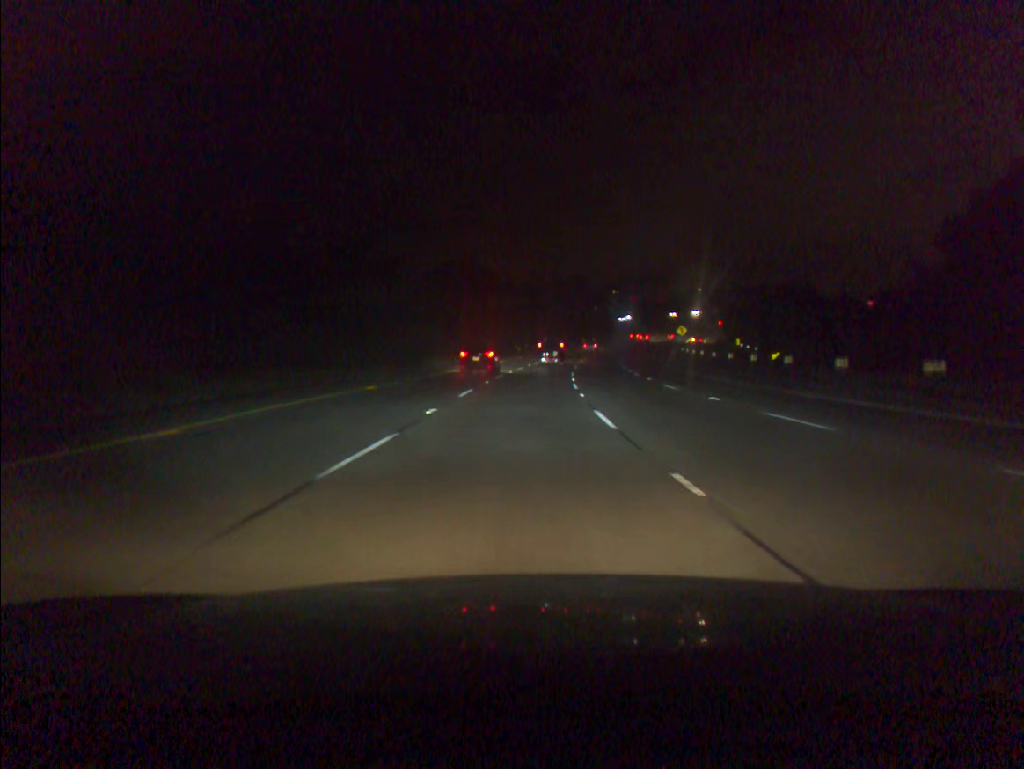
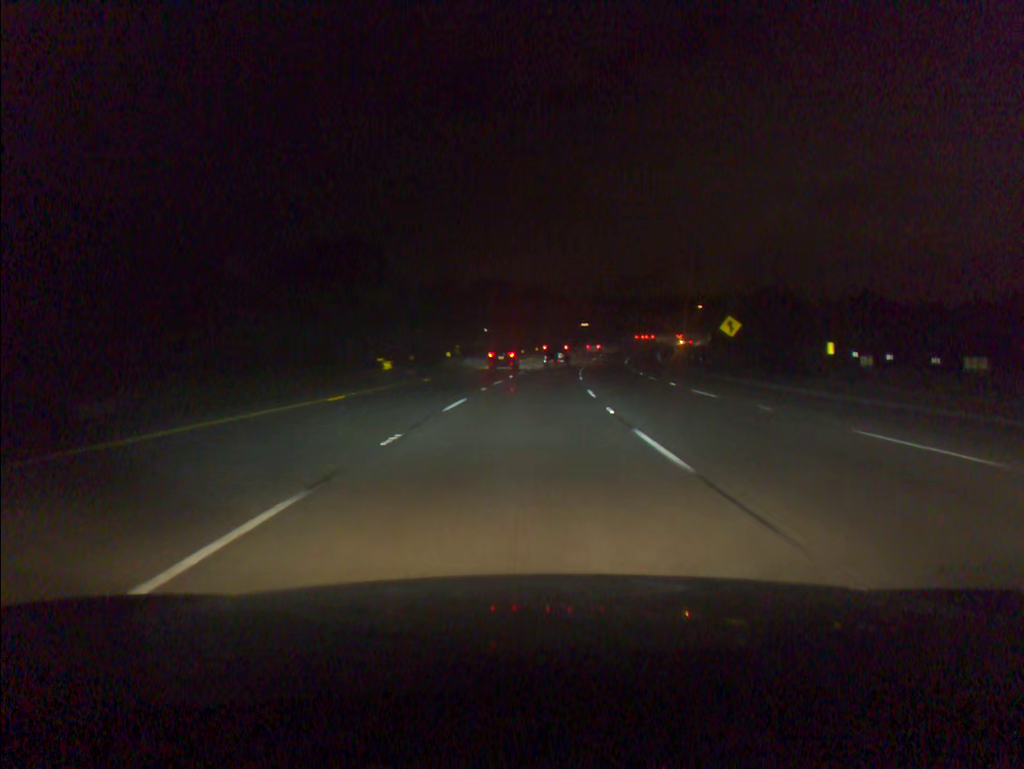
(+2.8, +63.3) m; +6°
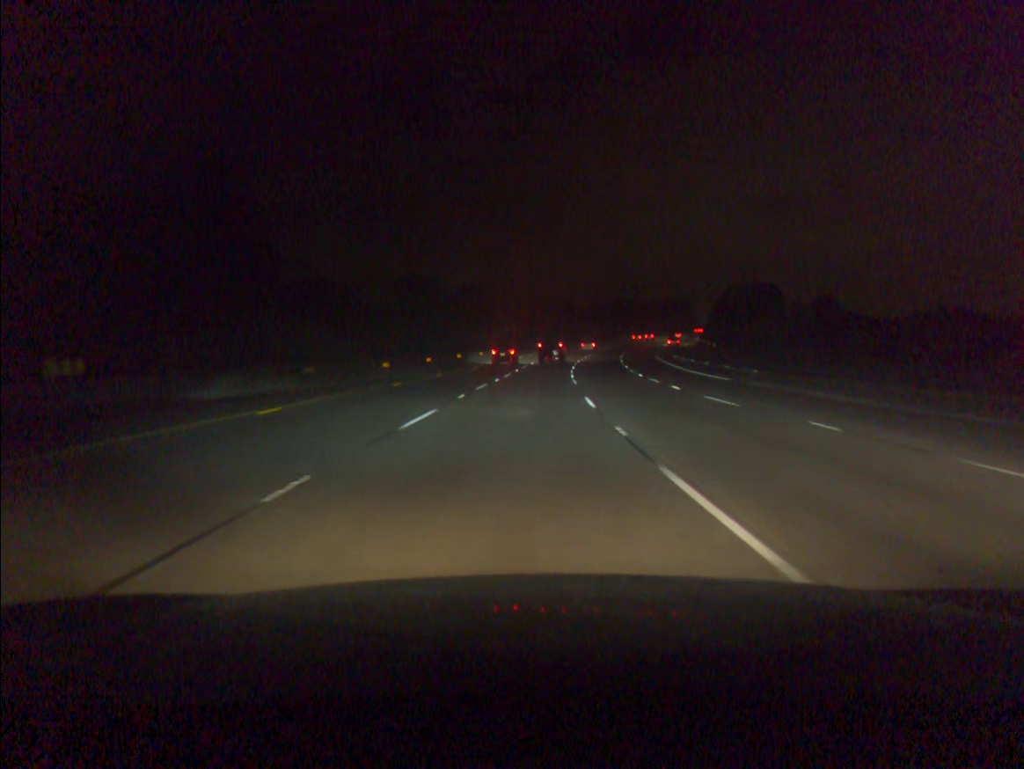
(+2.1, +47.8) m; +5°
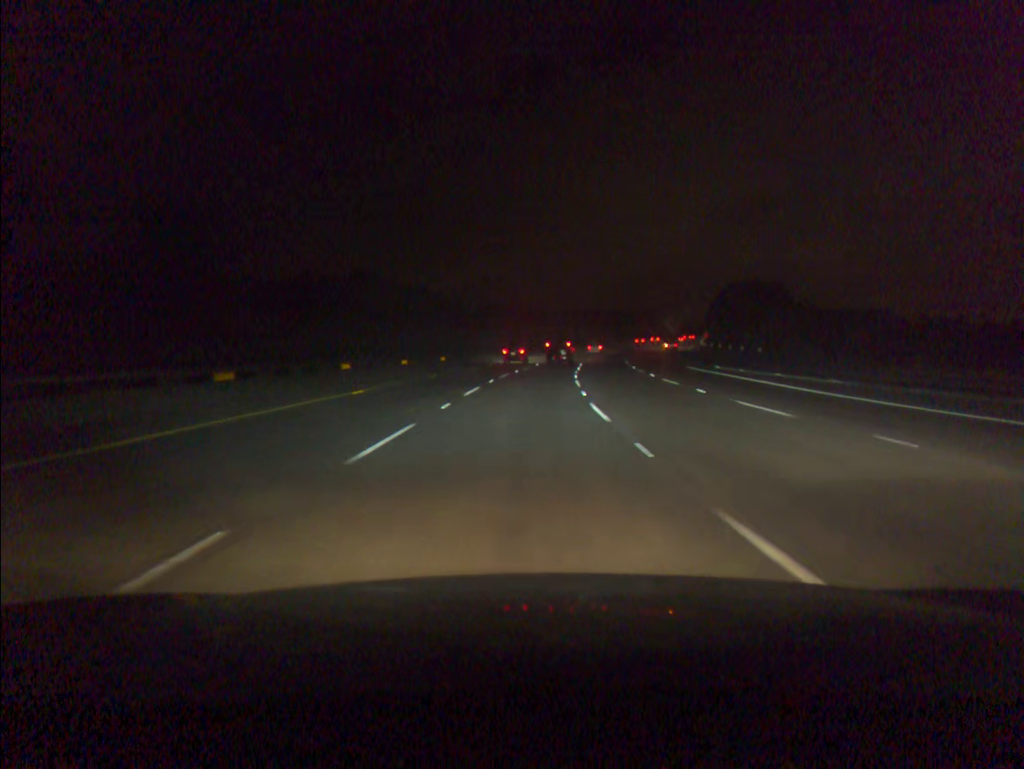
(+0.7, +32.1) m; +3°
